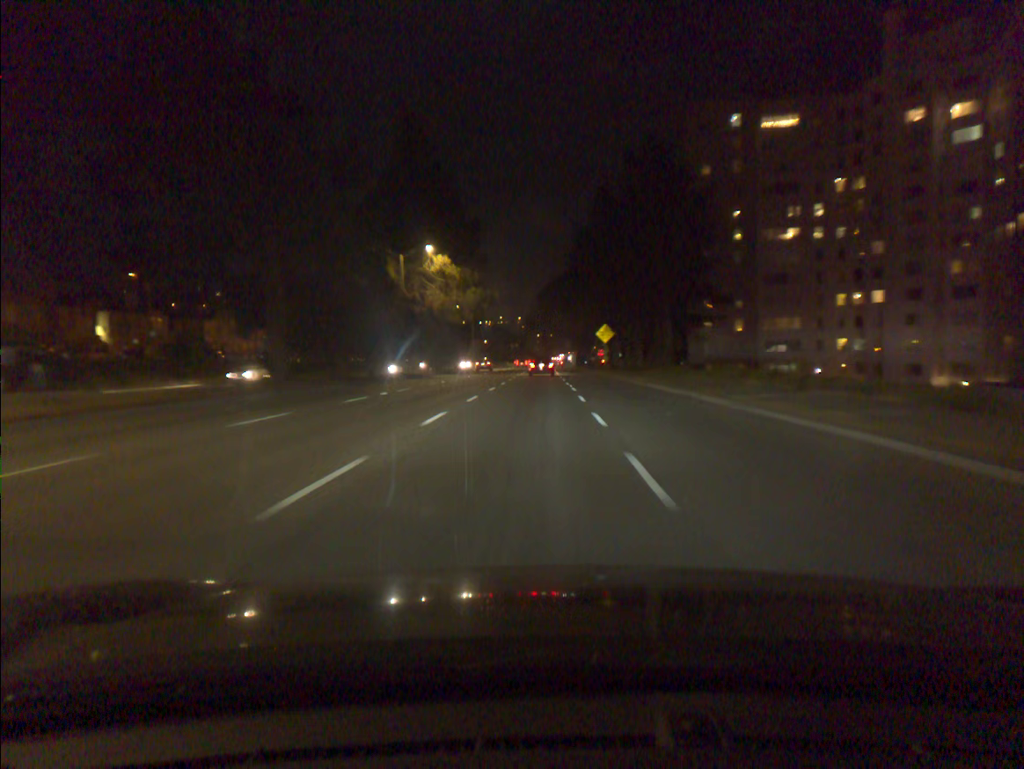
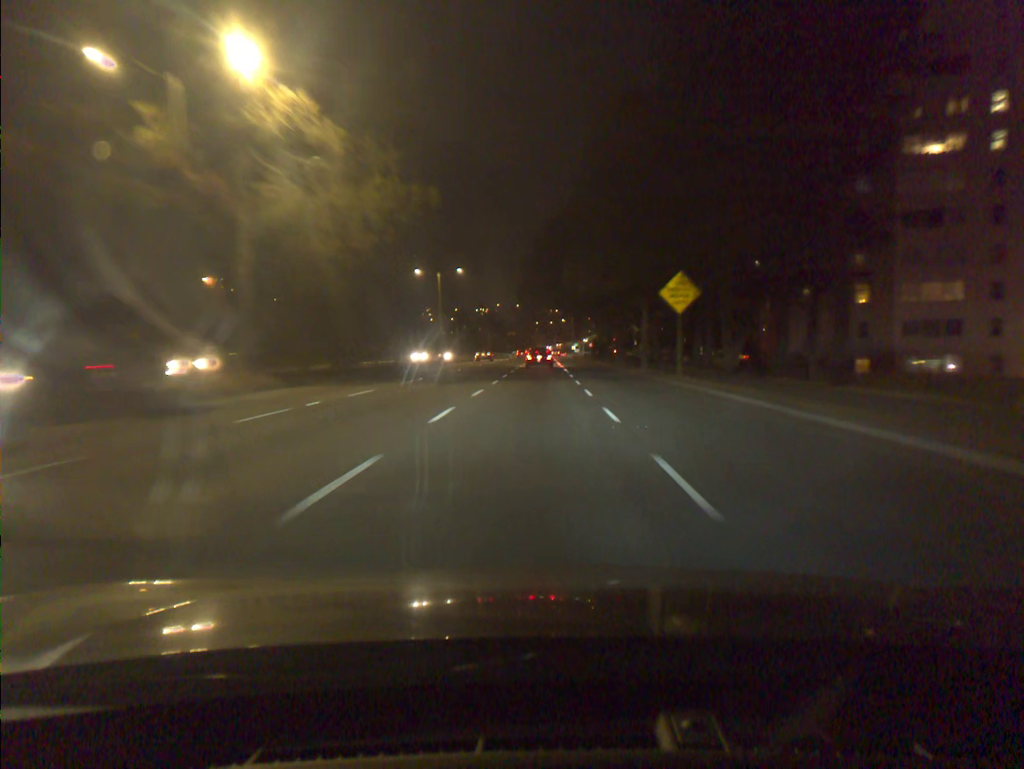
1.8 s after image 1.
(-0.1, +37.6) m; 0°
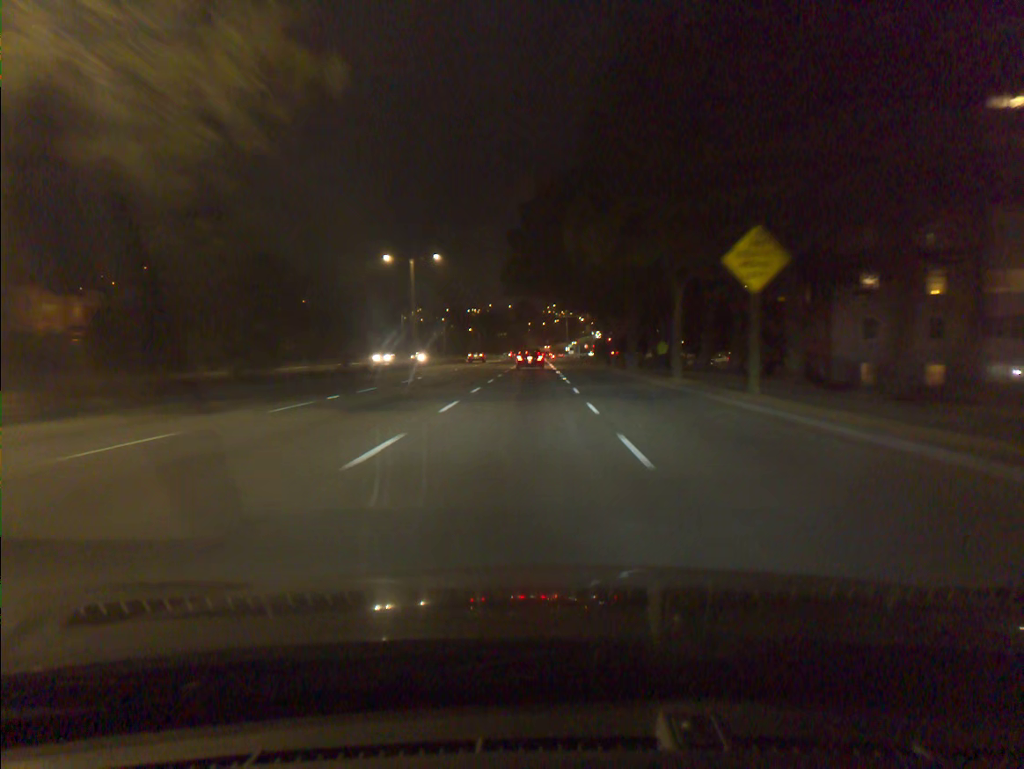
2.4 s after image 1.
(0.0, +12.5) m; 0°
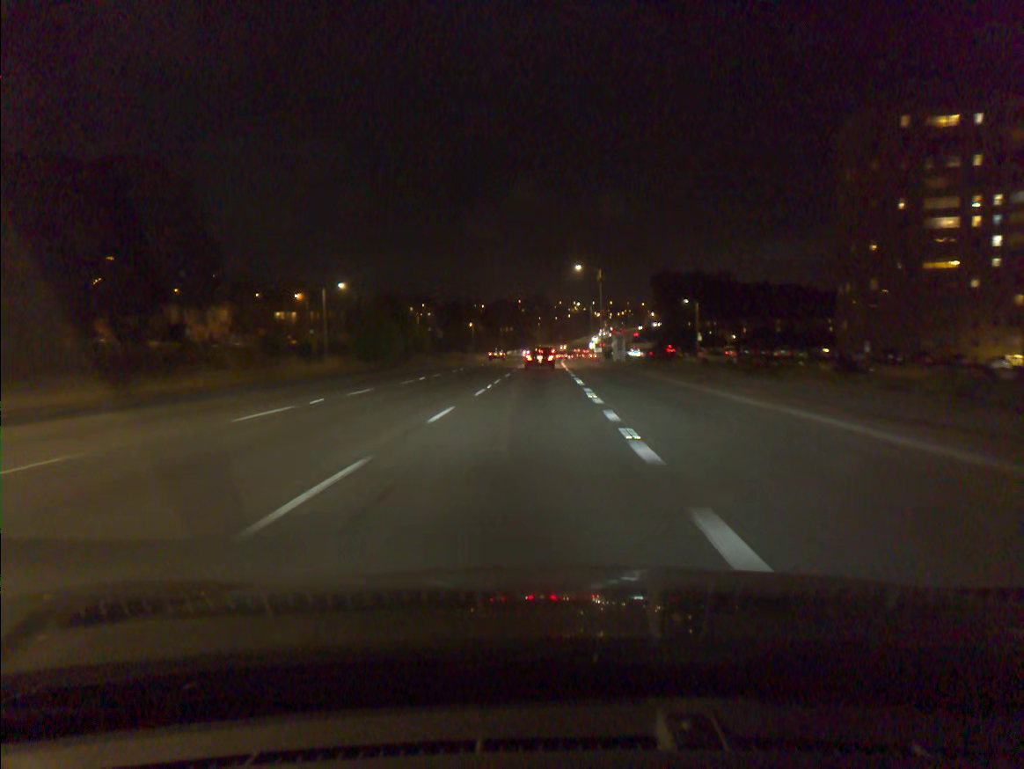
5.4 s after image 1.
(-0.3, +61.5) m; -1°
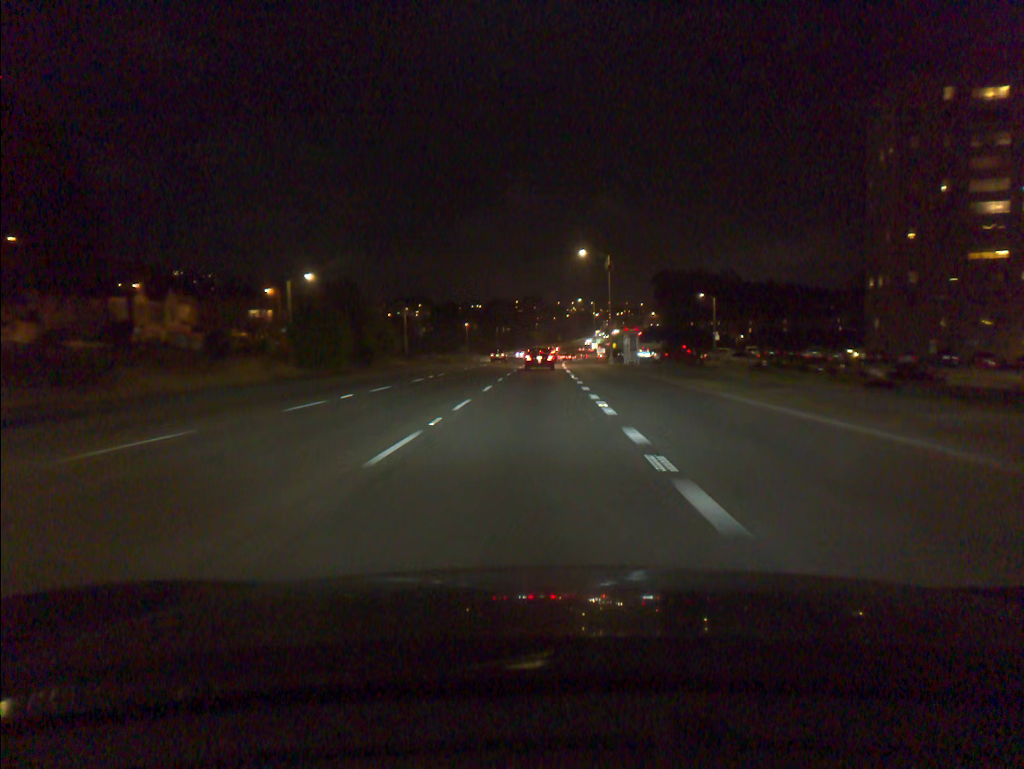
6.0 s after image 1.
(0.0, +12.3) m; 0°
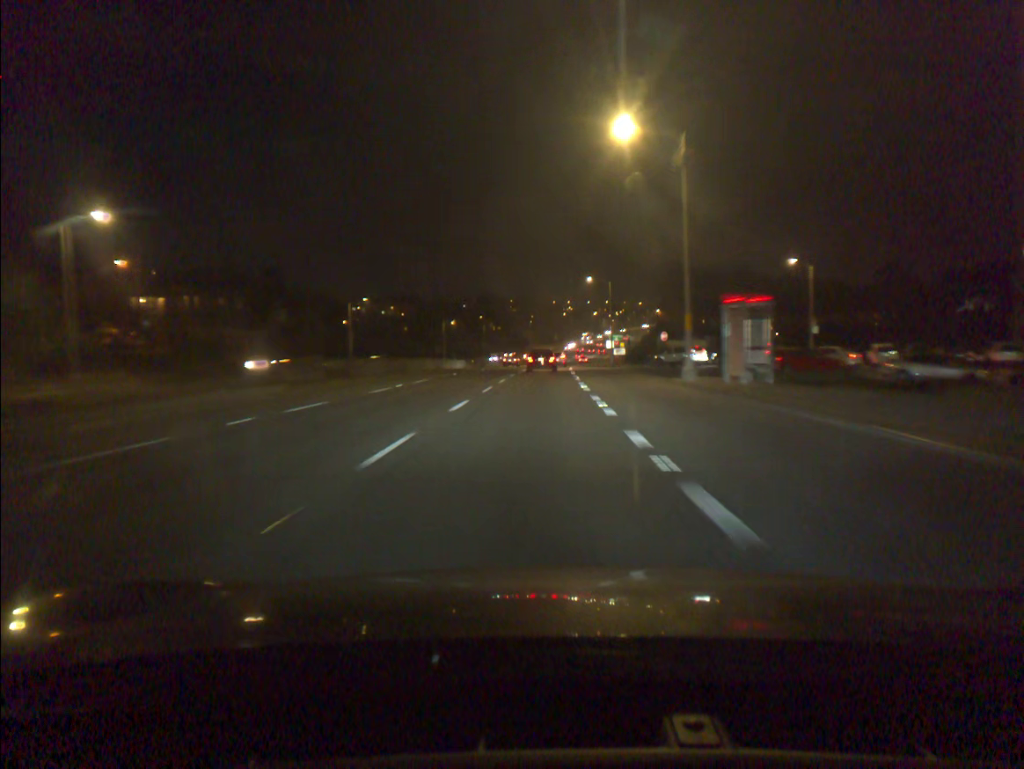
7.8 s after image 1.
(+0.1, +37.2) m; 0°
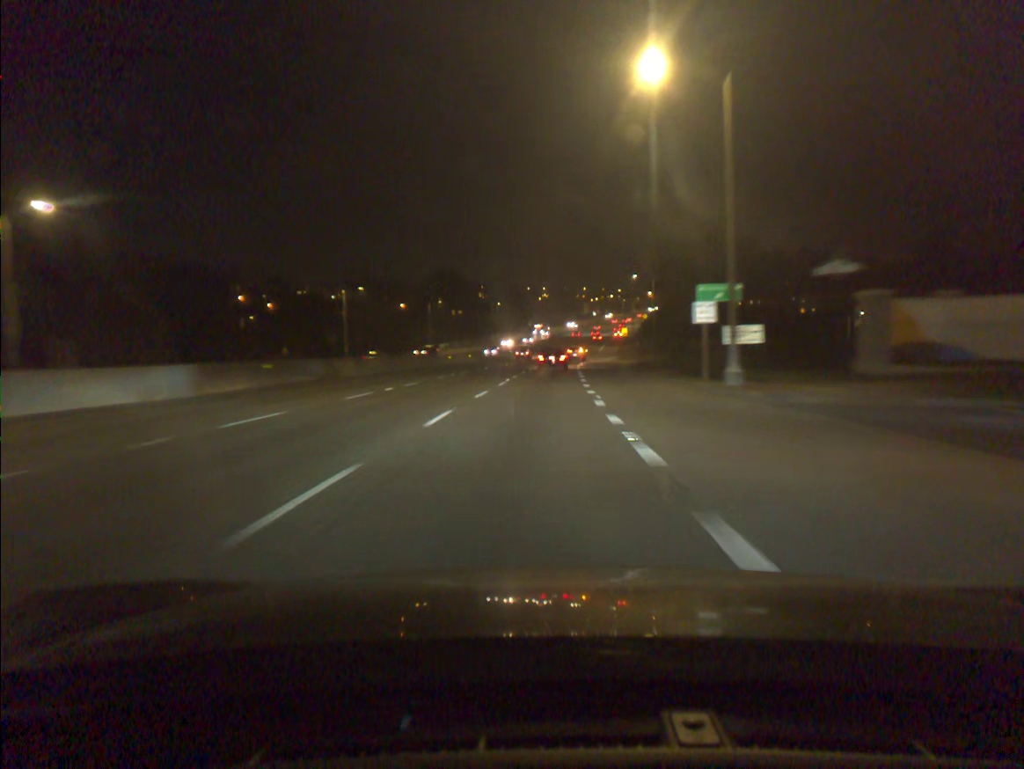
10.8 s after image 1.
(+1.0, +62.0) m; +2°
